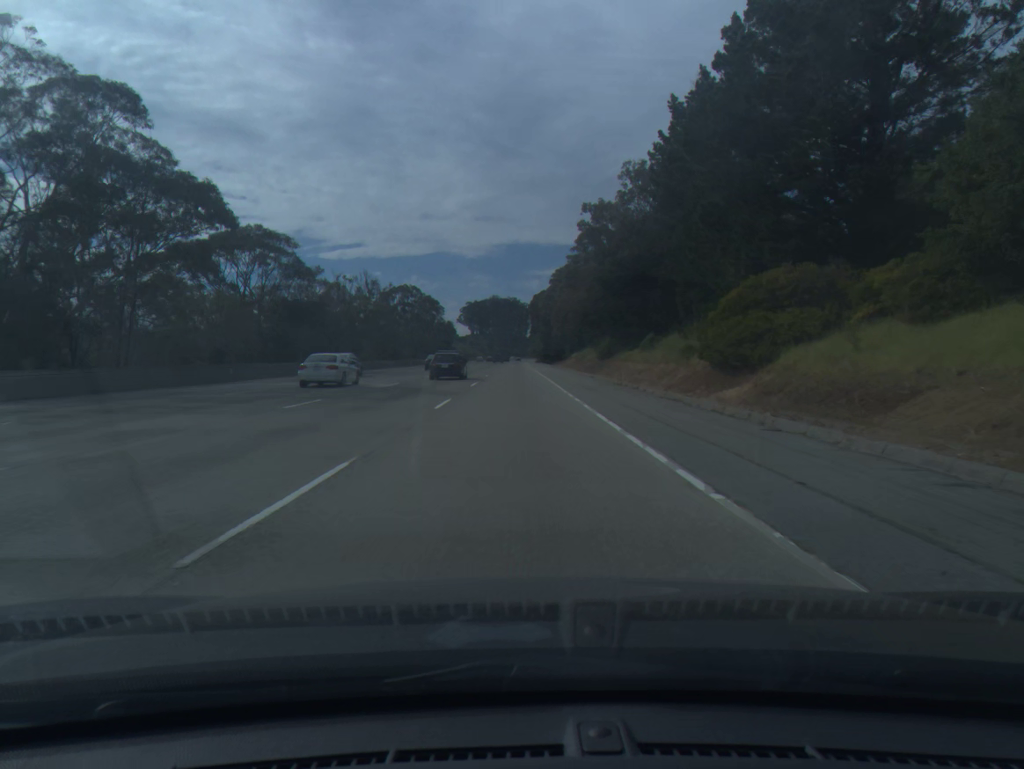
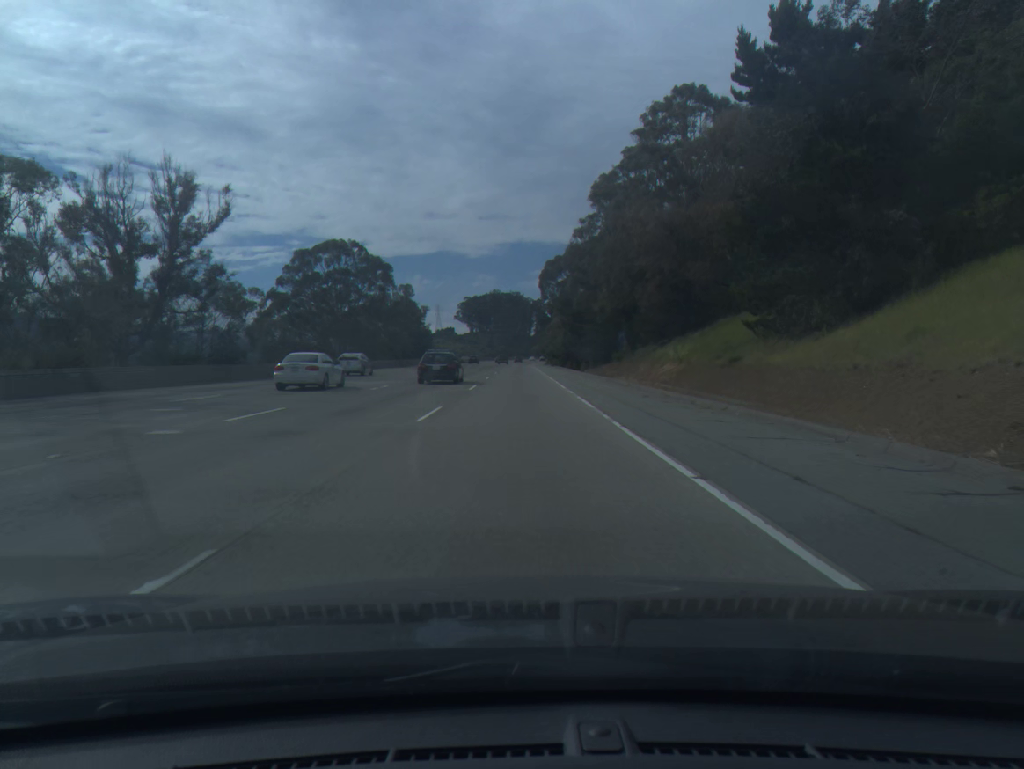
(-0.1, +63.0) m; 0°
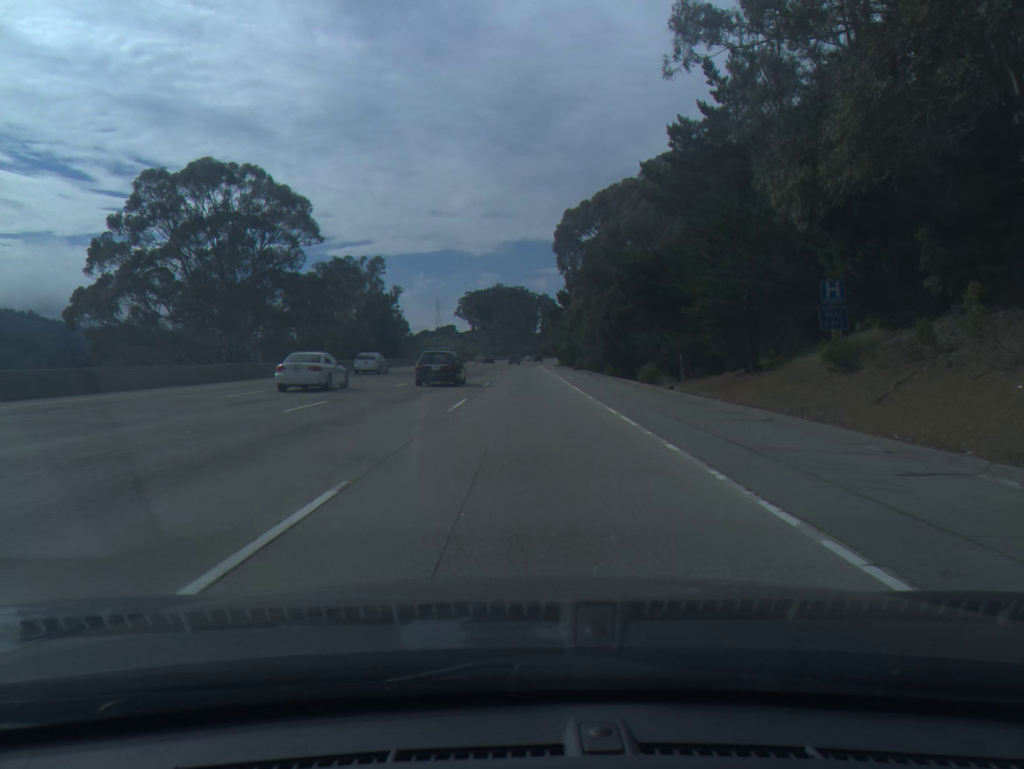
(-0.1, +41.0) m; 0°
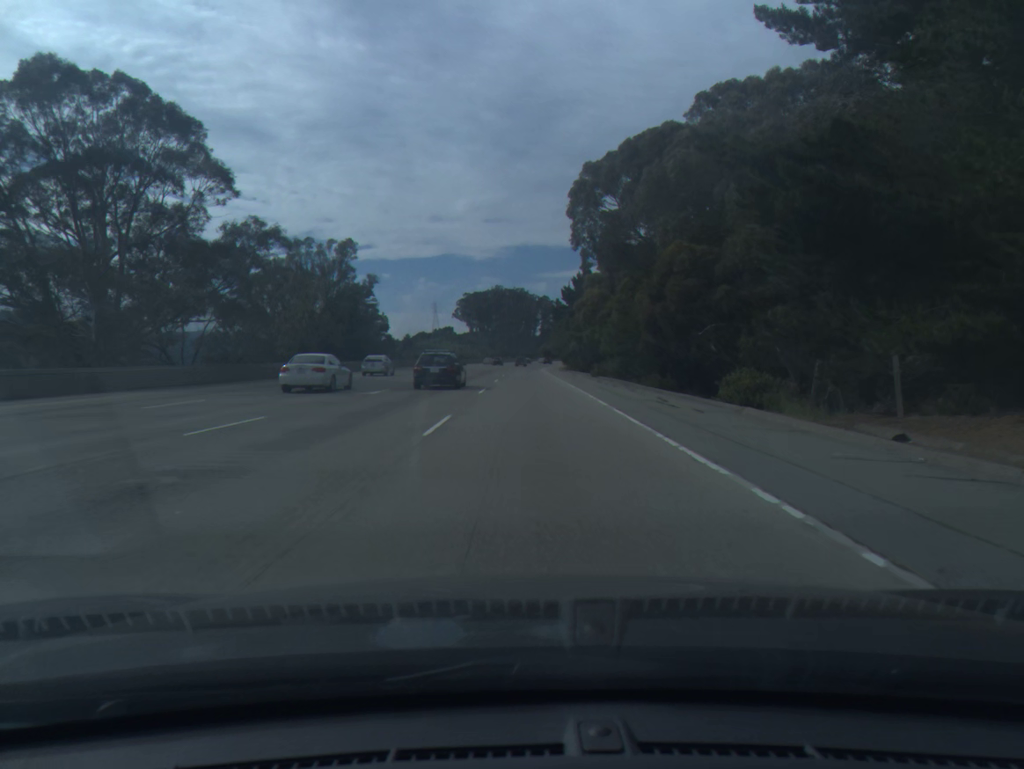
(0.0, +20.2) m; 0°
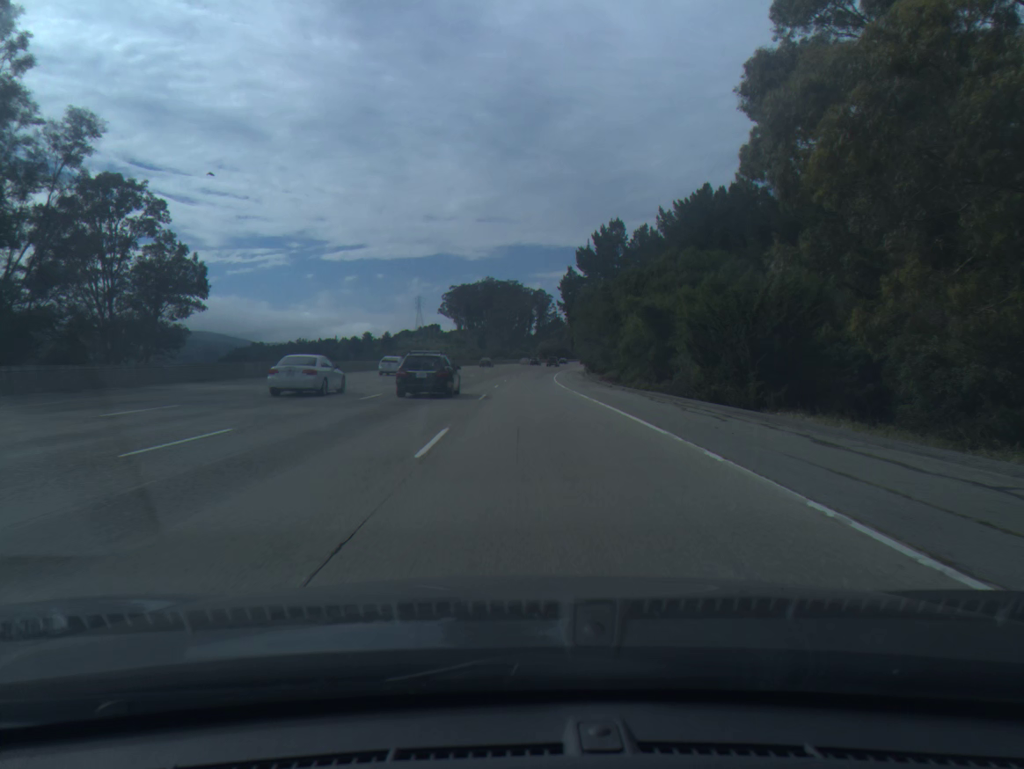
(+0.1, +60.8) m; 0°
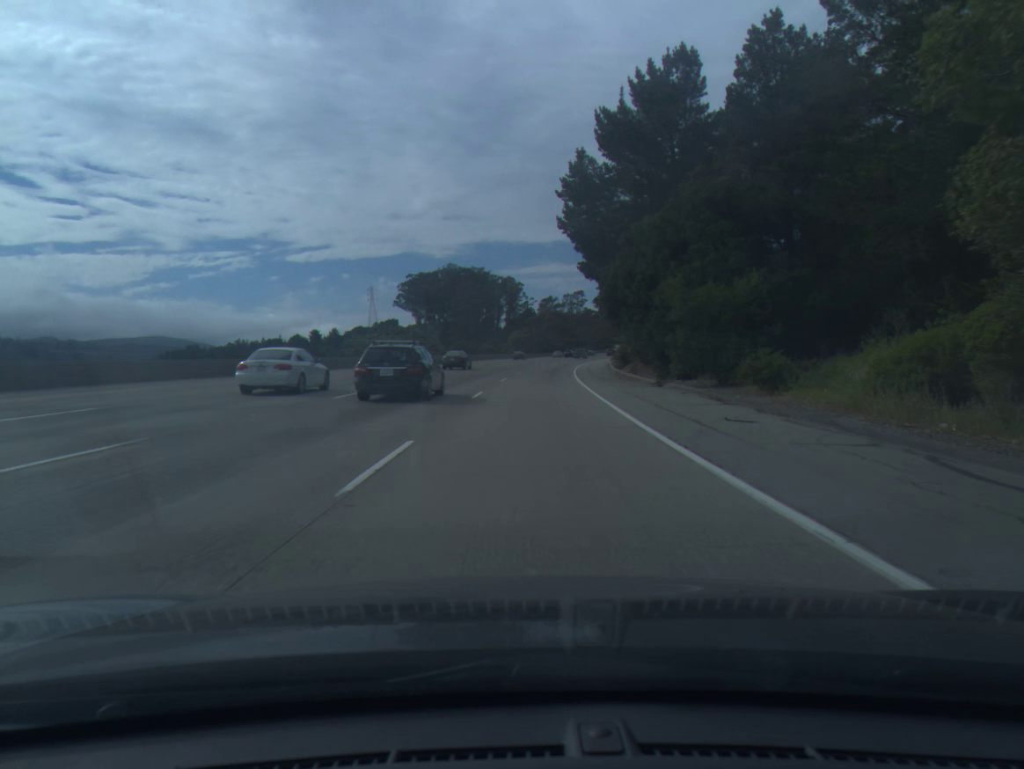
(+0.8, +61.6) m; +2°
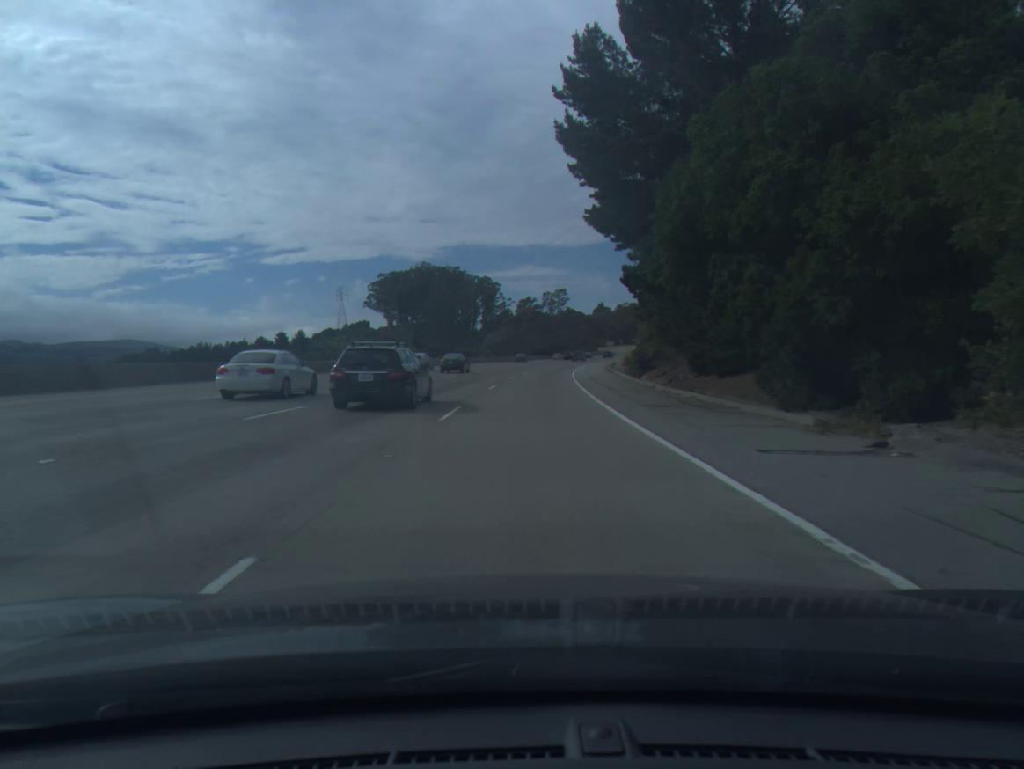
(+0.3, +20.7) m; +2°
